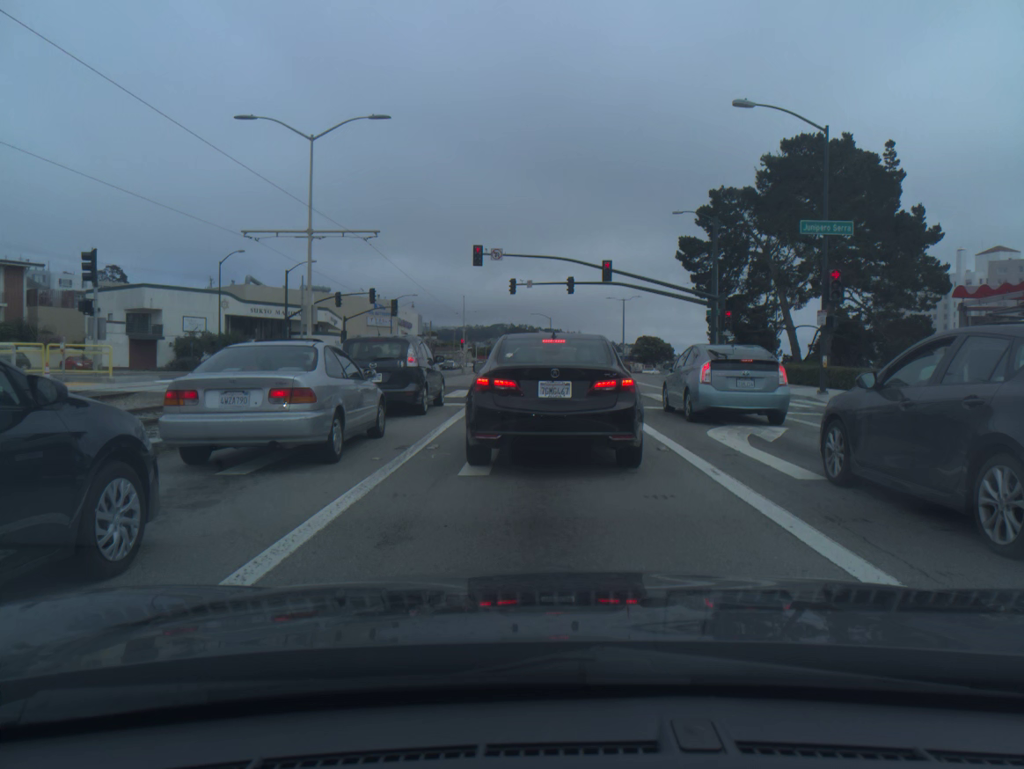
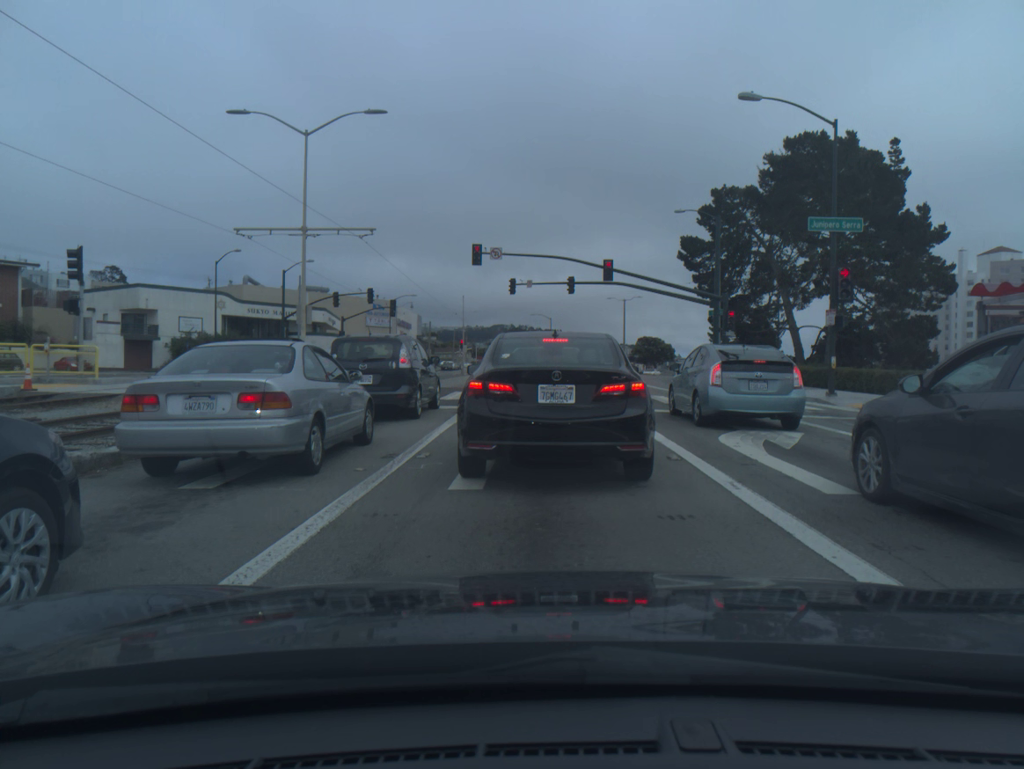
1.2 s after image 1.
(0.0, +0.8) m; 0°
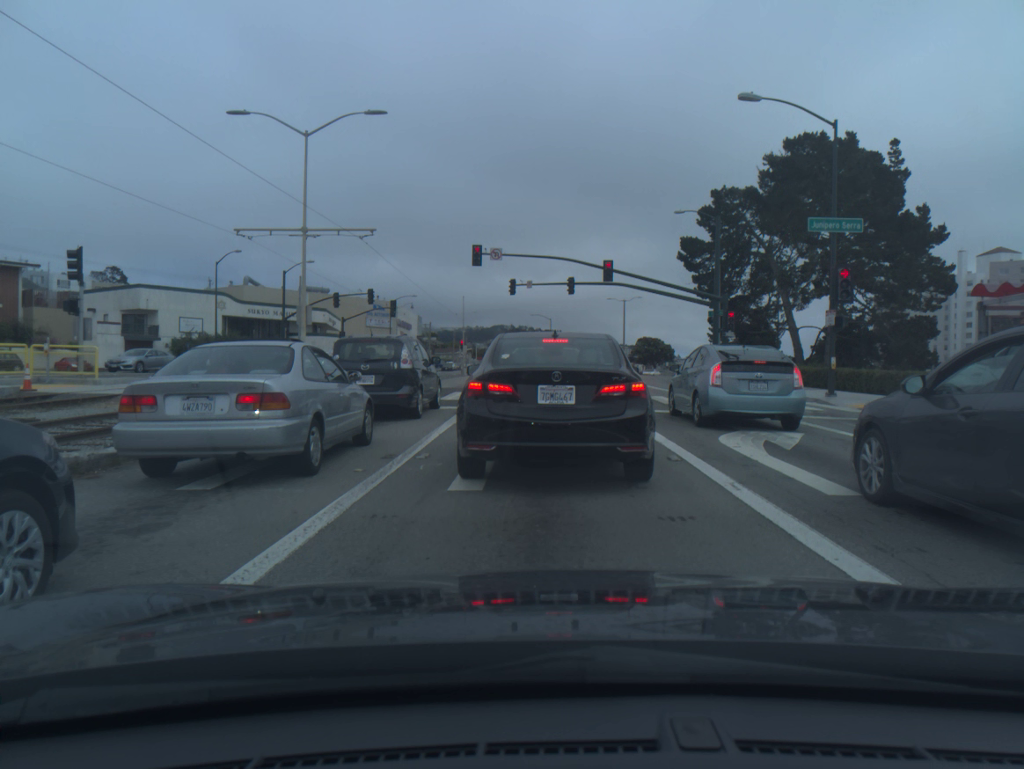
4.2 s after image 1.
(0.0, 0.0) m; 0°
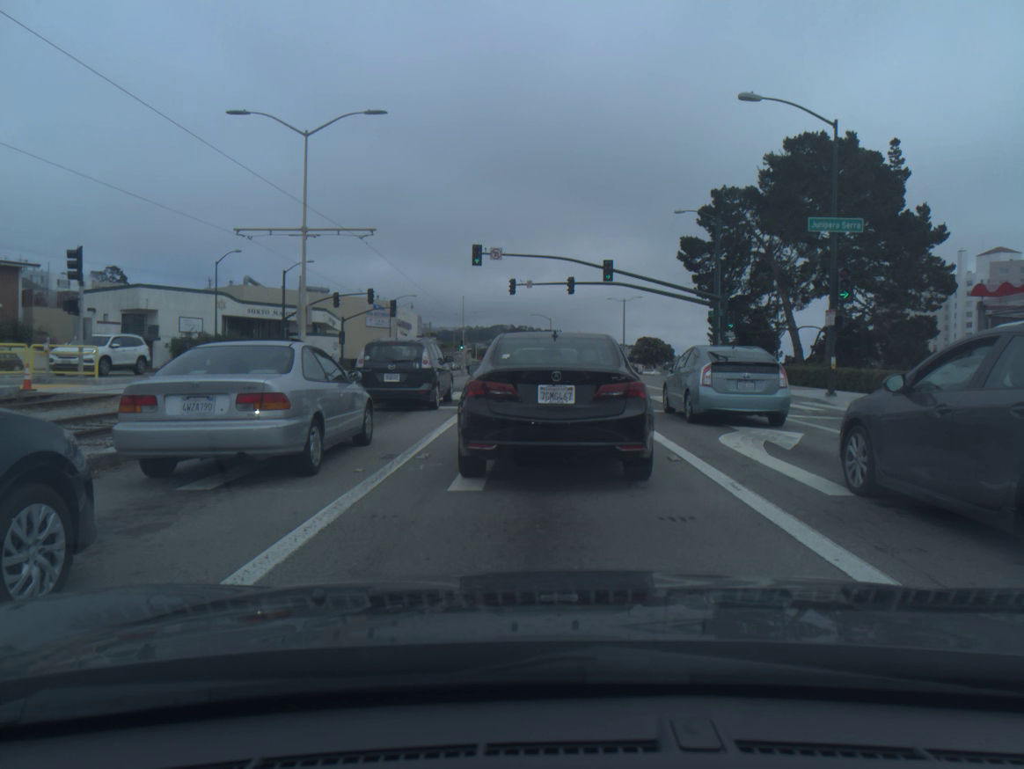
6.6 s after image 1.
(0.0, 0.0) m; 0°
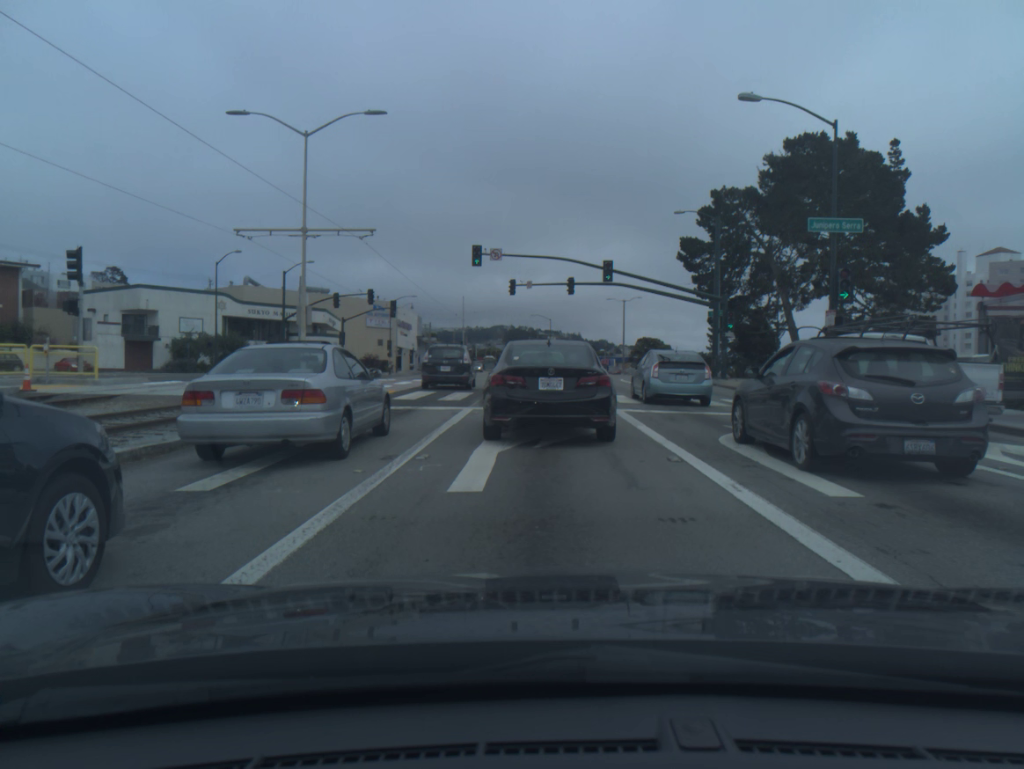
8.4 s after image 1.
(0.0, 0.0) m; 0°
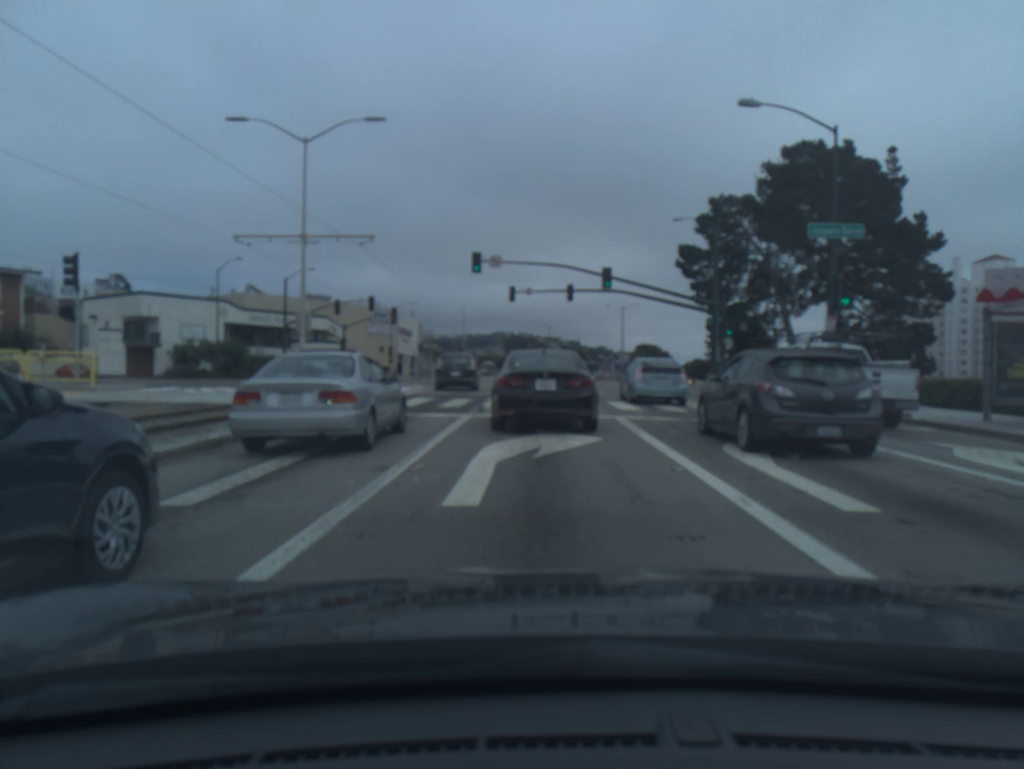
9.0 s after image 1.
(0.0, +0.3) m; 0°
